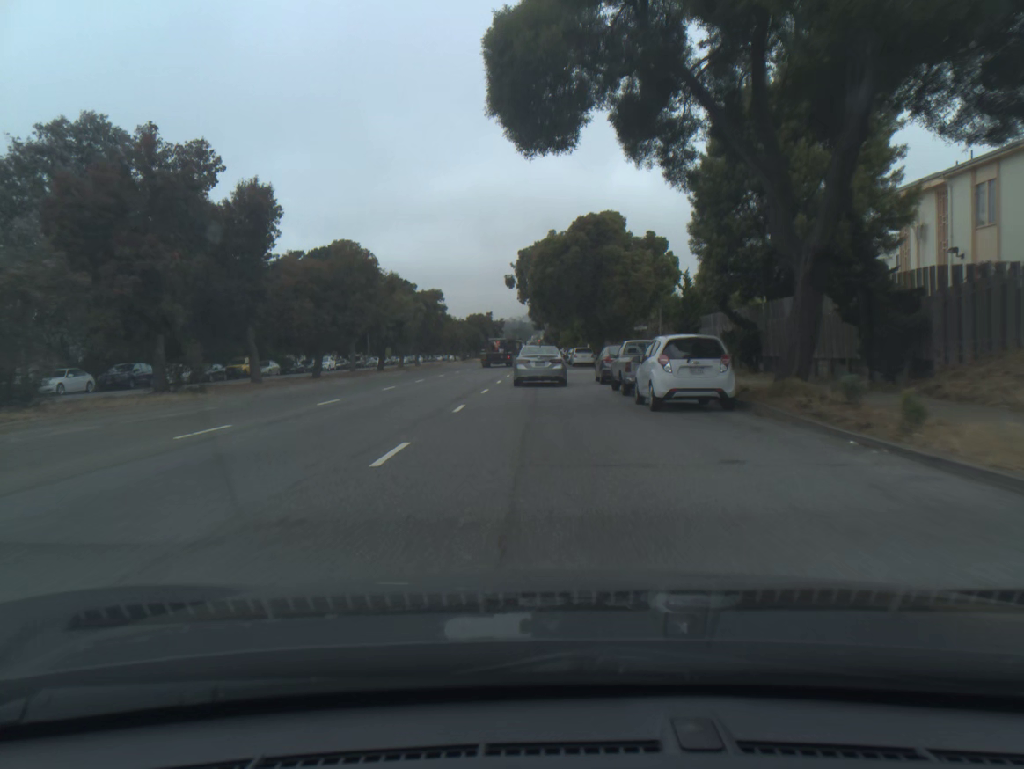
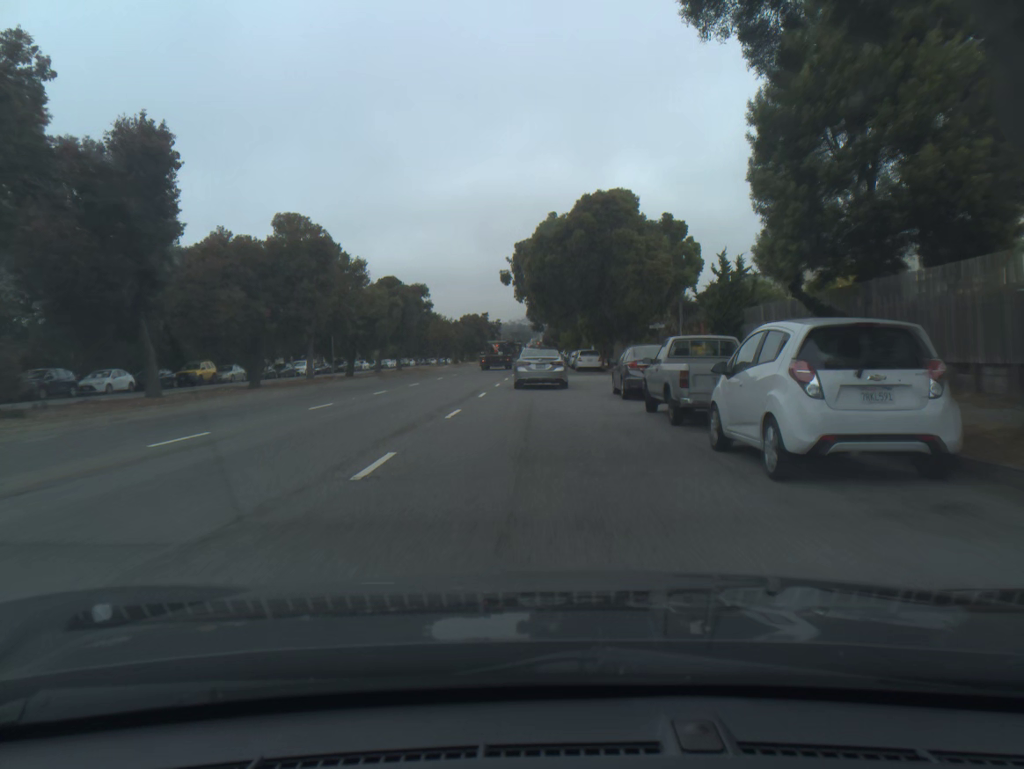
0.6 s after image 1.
(0.0, +8.1) m; 0°
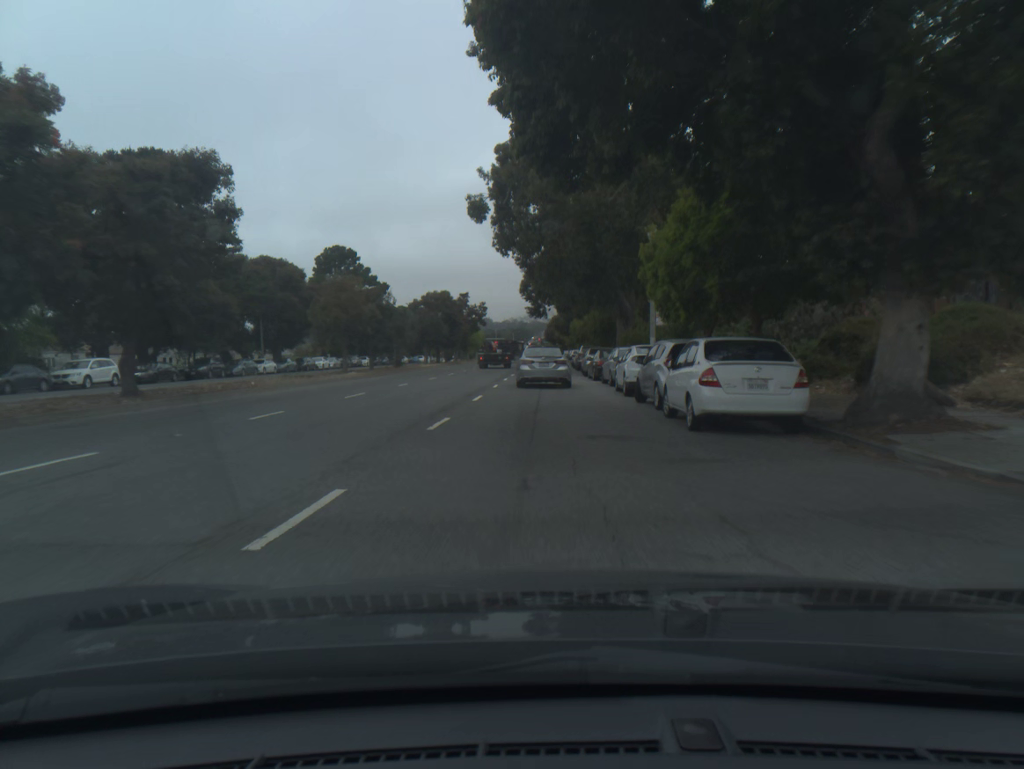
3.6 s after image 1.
(0.0, +39.8) m; 0°
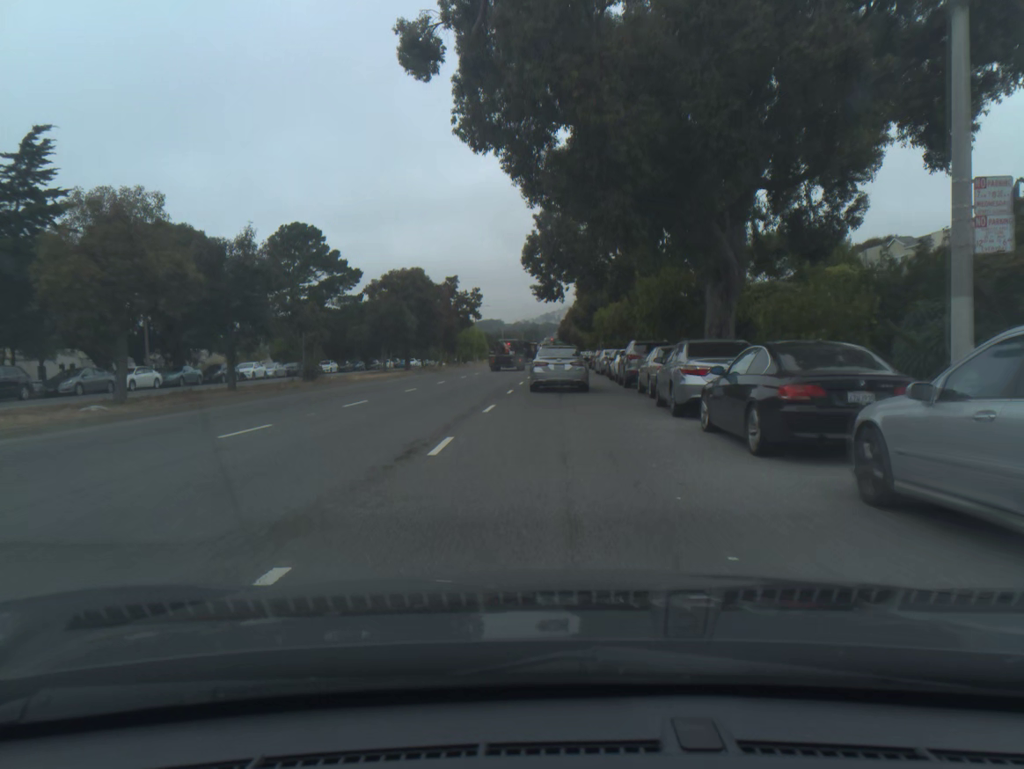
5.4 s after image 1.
(-0.2, +24.6) m; -1°
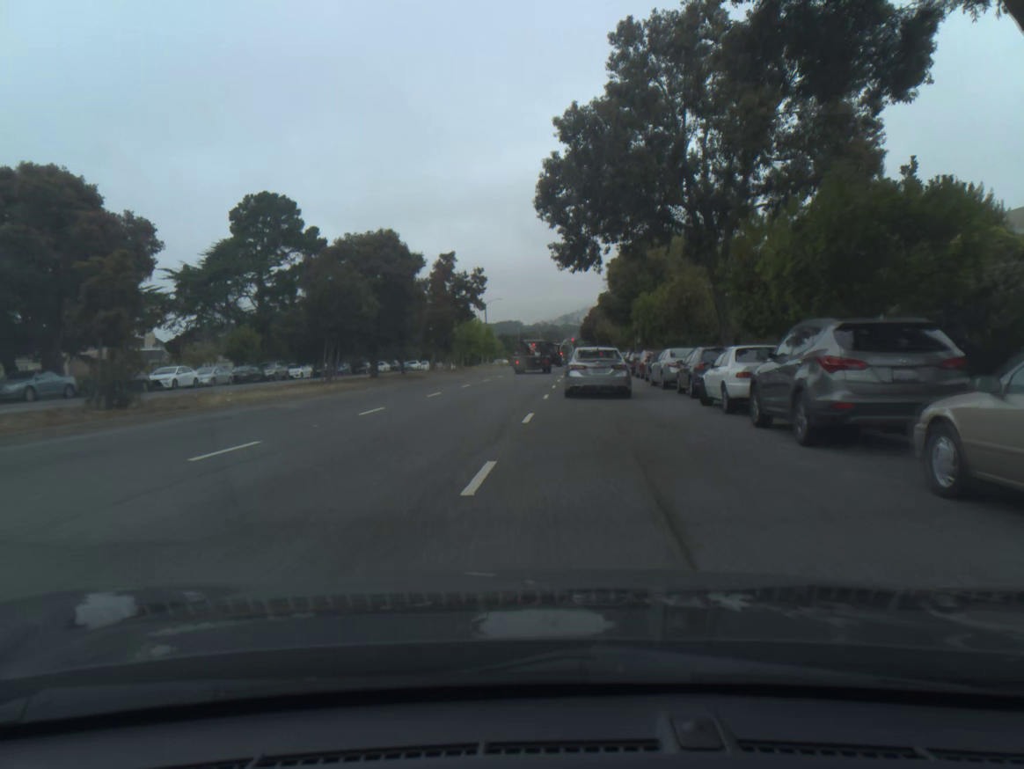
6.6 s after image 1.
(-0.2, +17.2) m; -1°
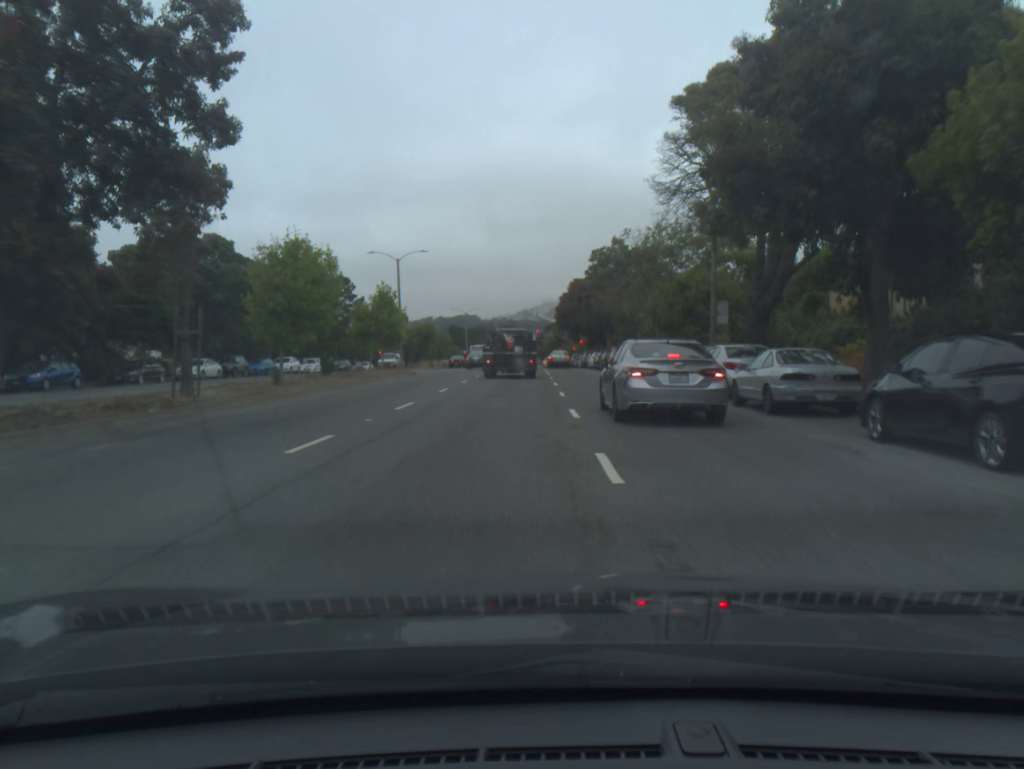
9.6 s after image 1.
(+0.1, +43.4) m; +3°
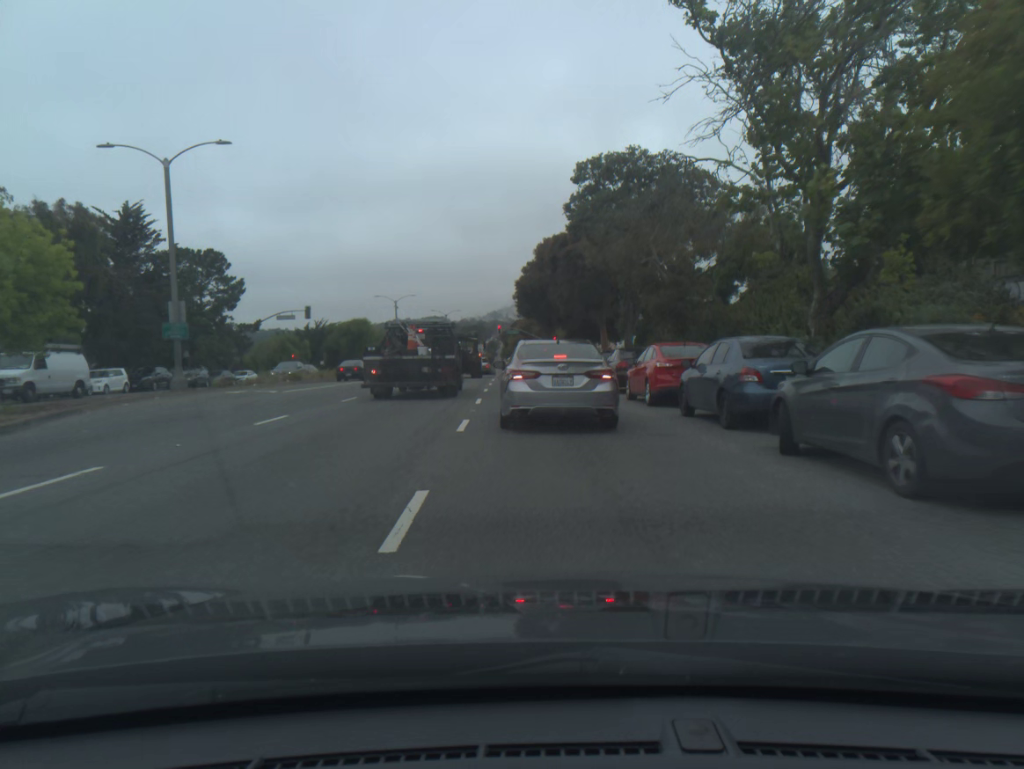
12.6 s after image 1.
(+1.1, +32.5) m; +2°
